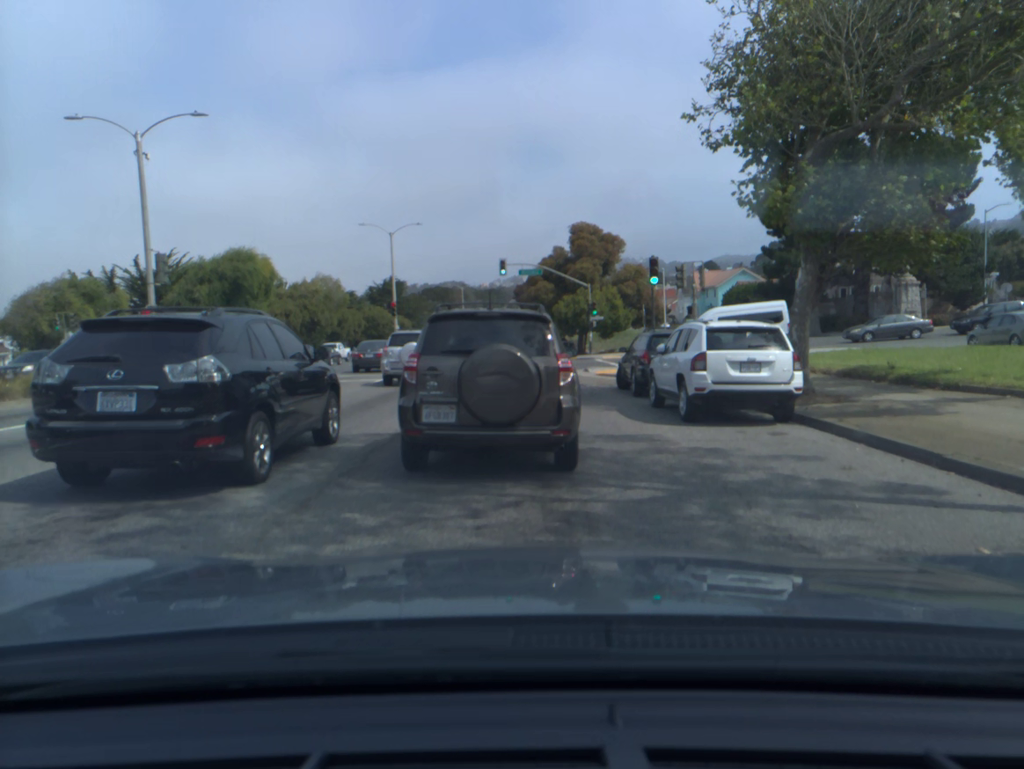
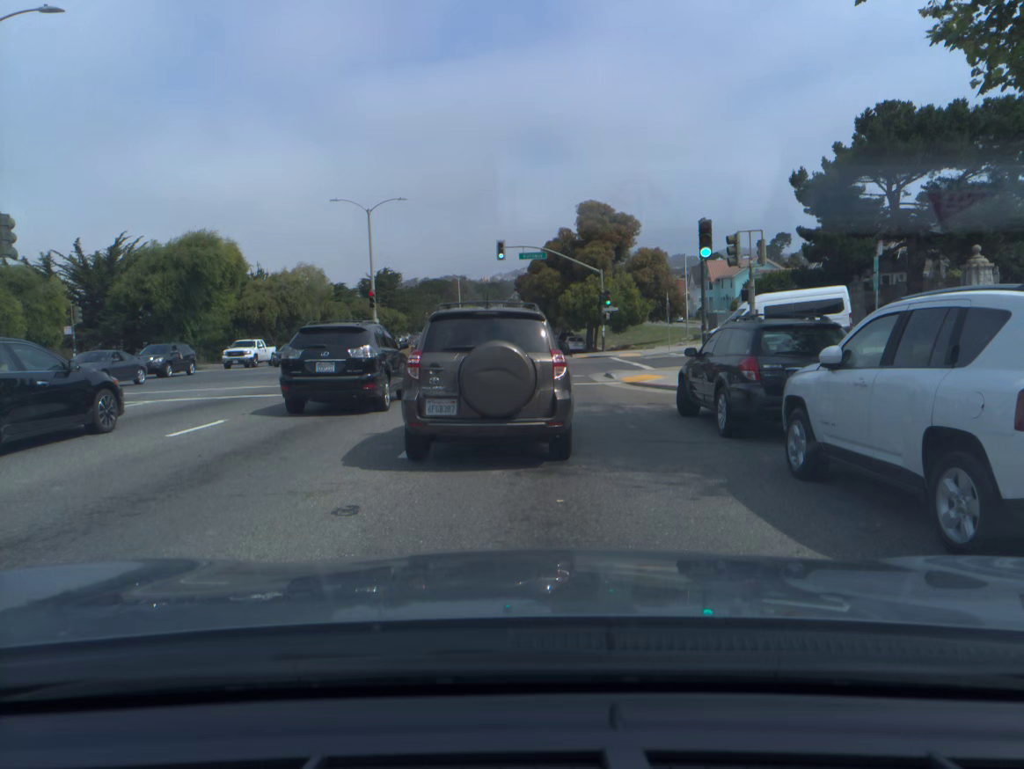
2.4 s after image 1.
(0.0, +8.0) m; 0°
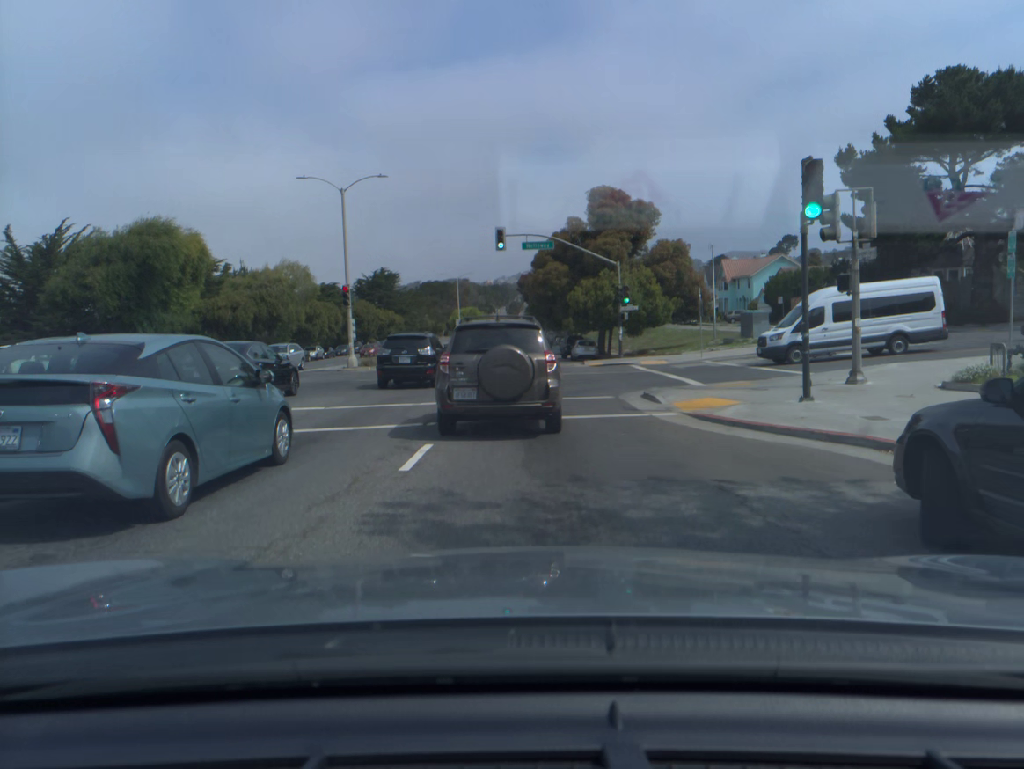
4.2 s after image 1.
(0.0, +7.8) m; 0°
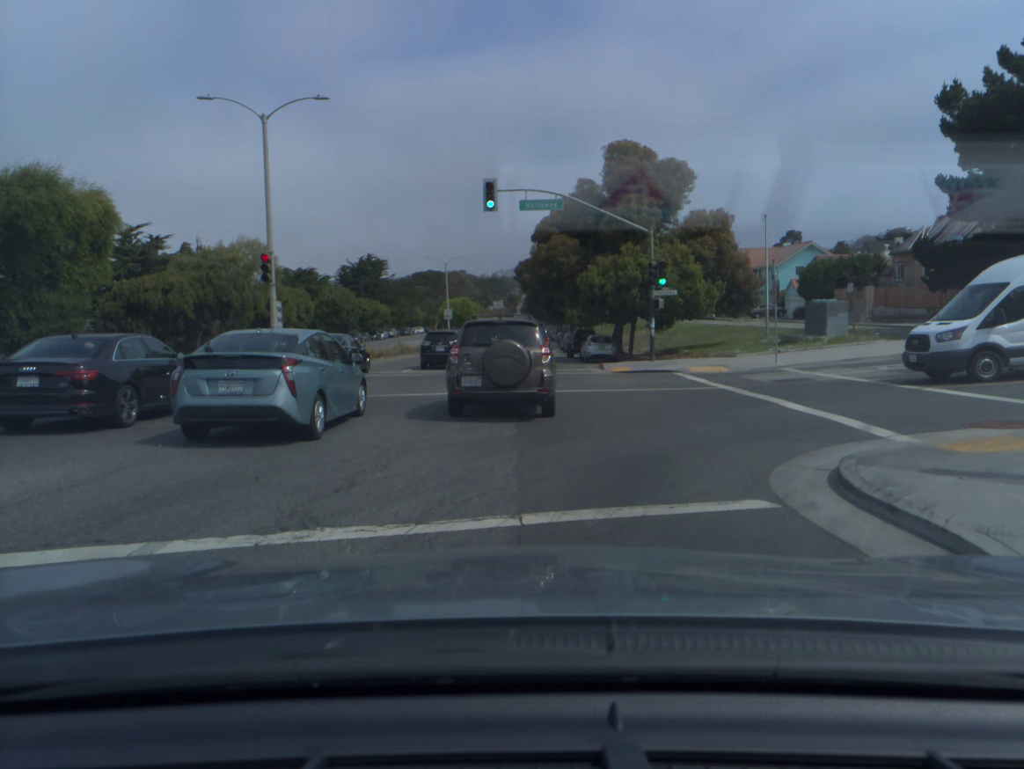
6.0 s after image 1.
(0.0, +12.0) m; 0°
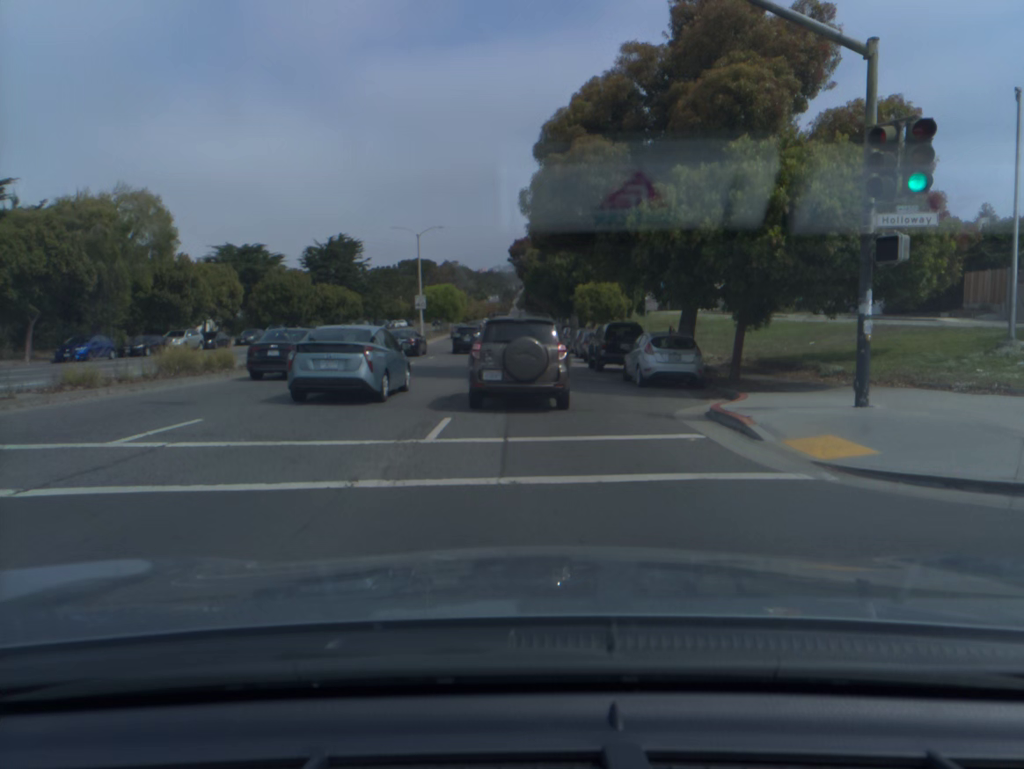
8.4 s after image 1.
(0.0, +21.0) m; 0°
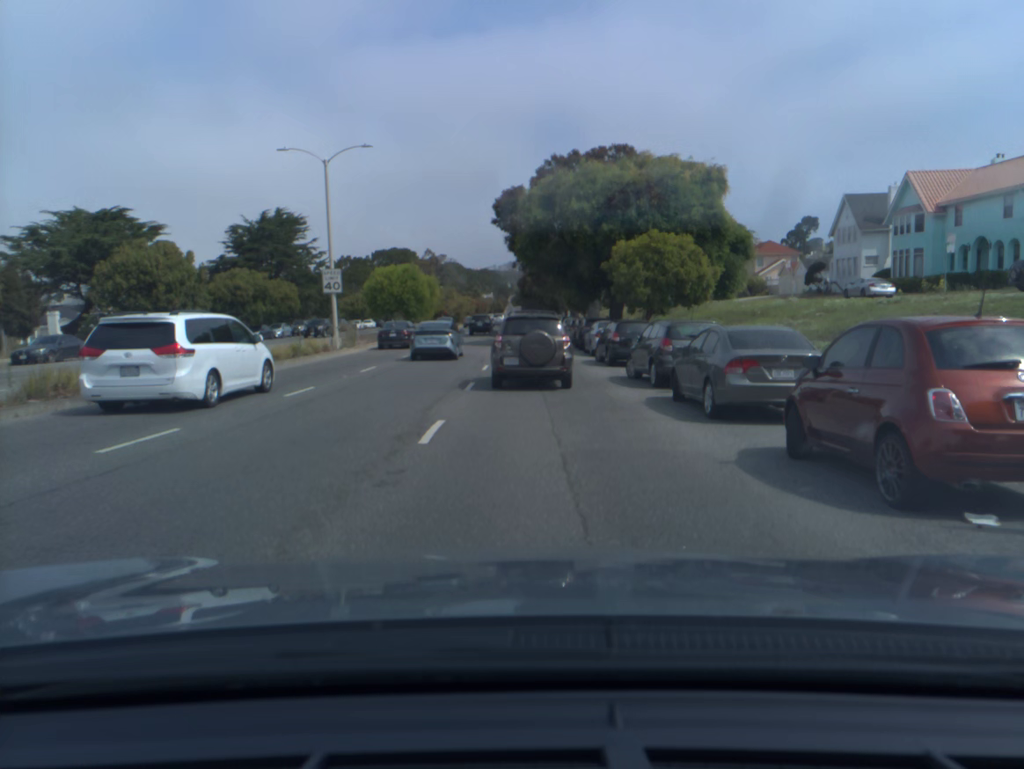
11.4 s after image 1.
(+0.1, +30.1) m; 0°
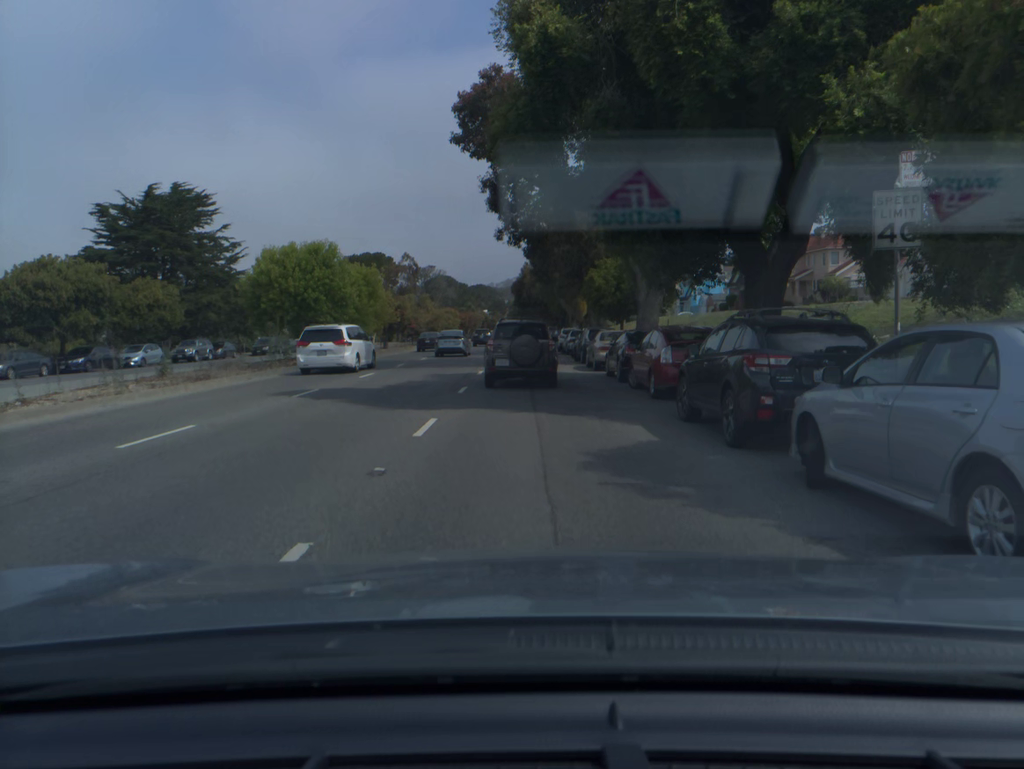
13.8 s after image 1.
(+0.1, +28.1) m; 0°
